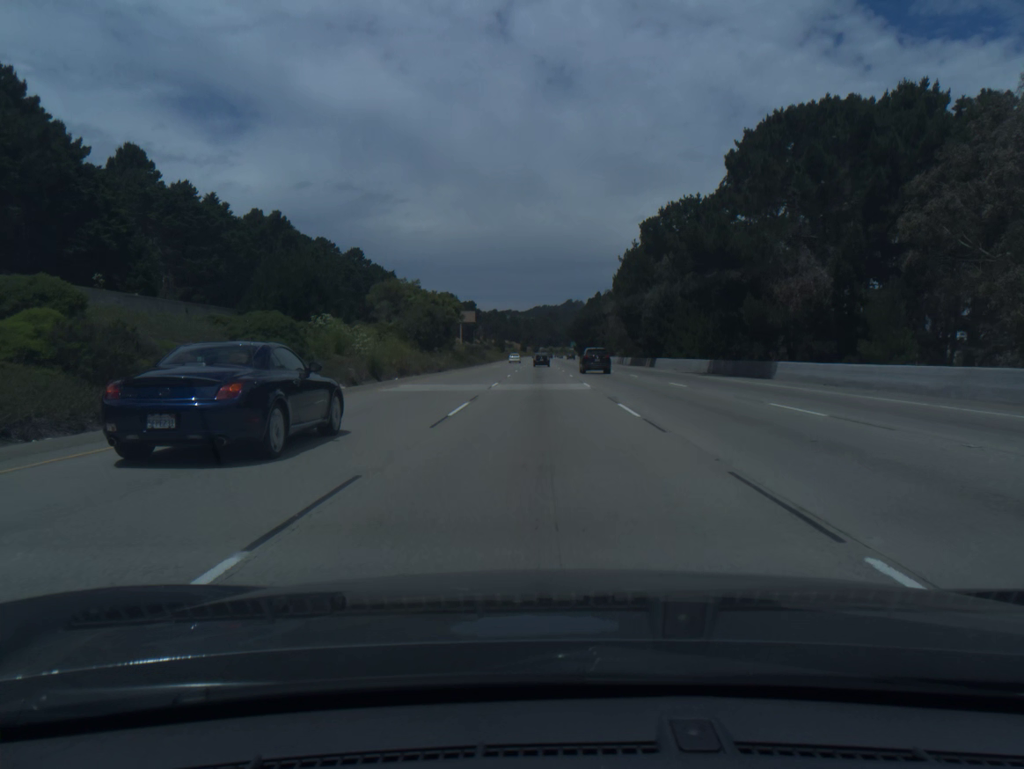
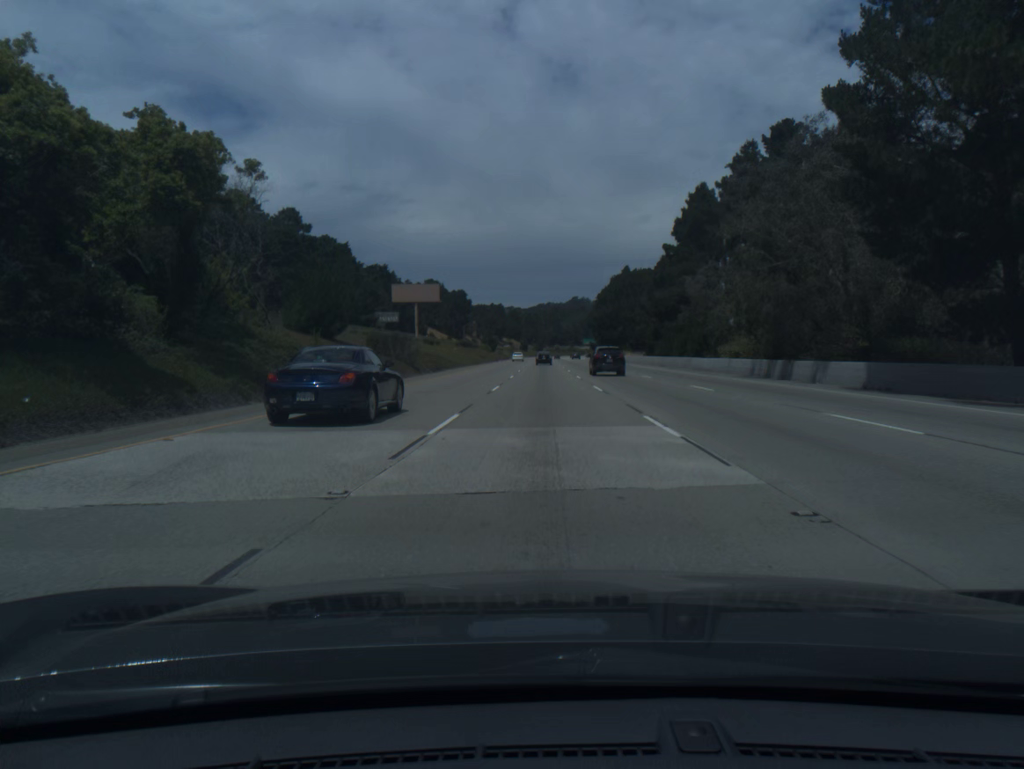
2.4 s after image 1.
(-0.2, +76.7) m; 0°
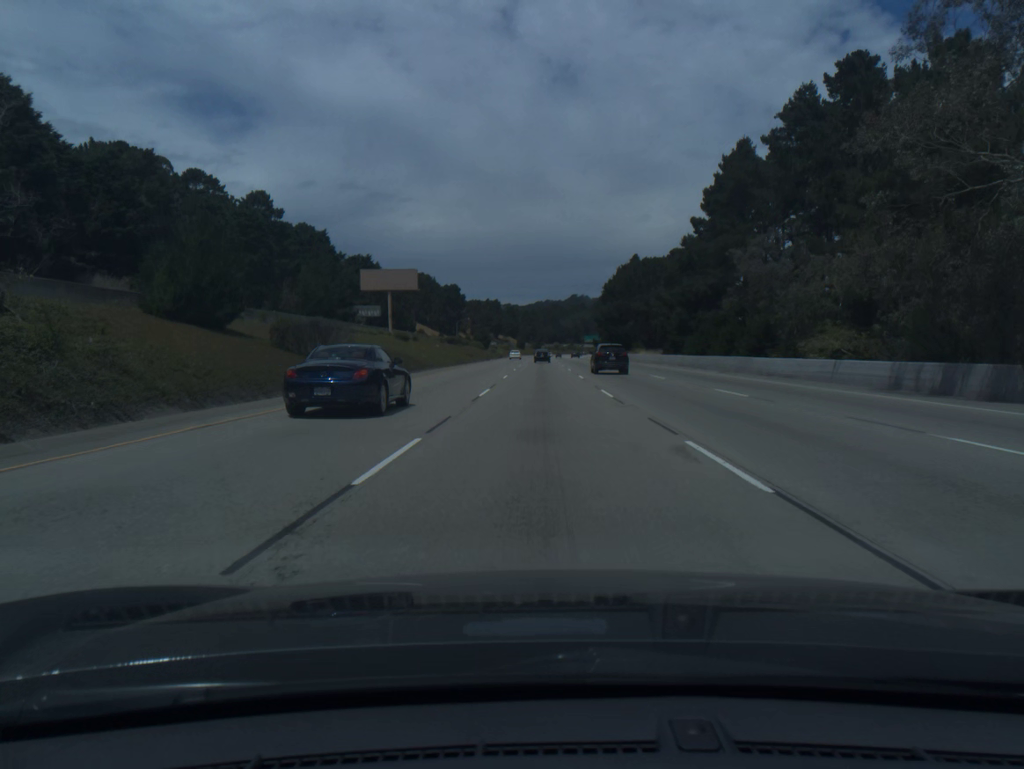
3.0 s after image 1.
(0.0, +19.2) m; 0°
